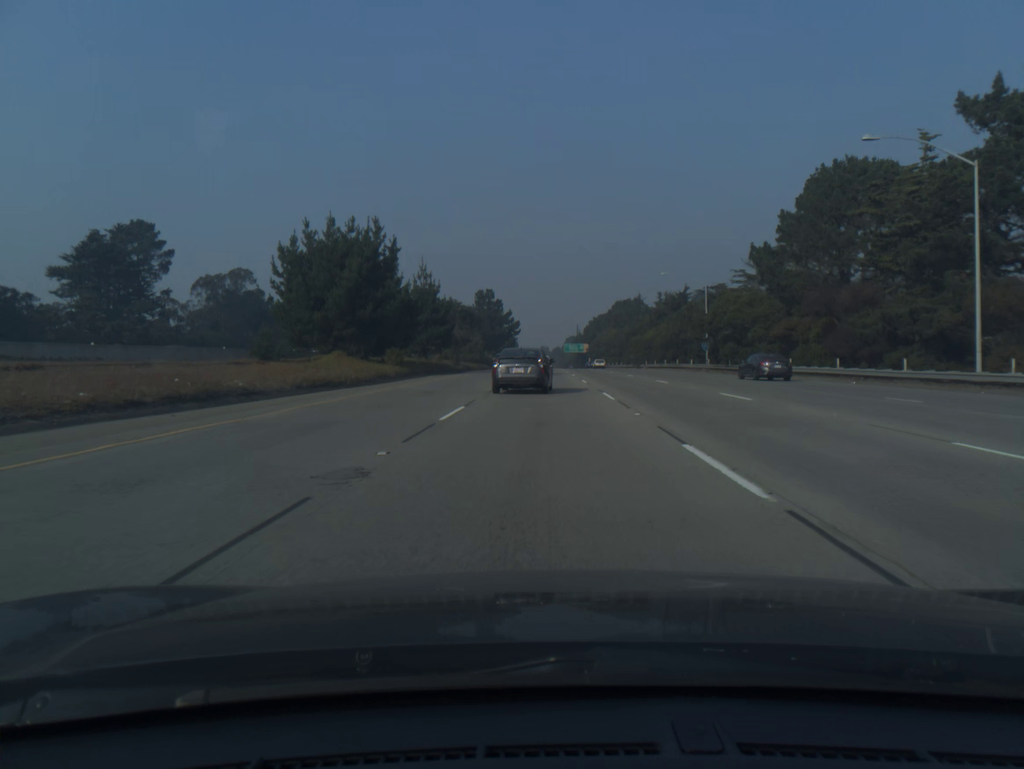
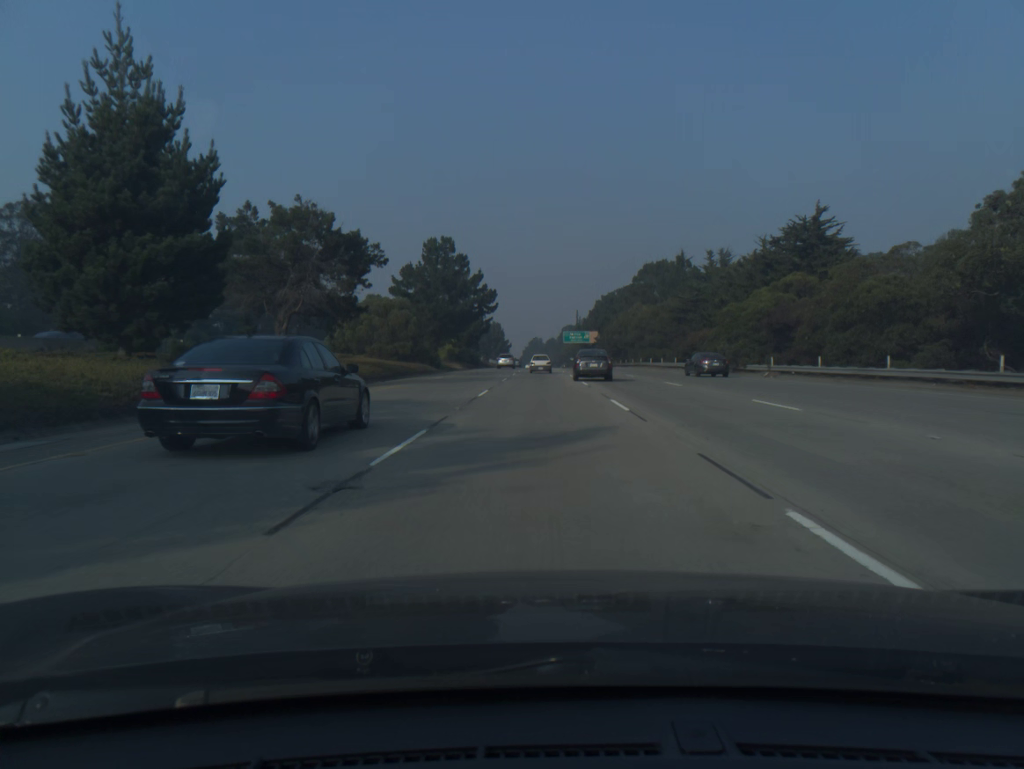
(+0.1, +62.8) m; 0°
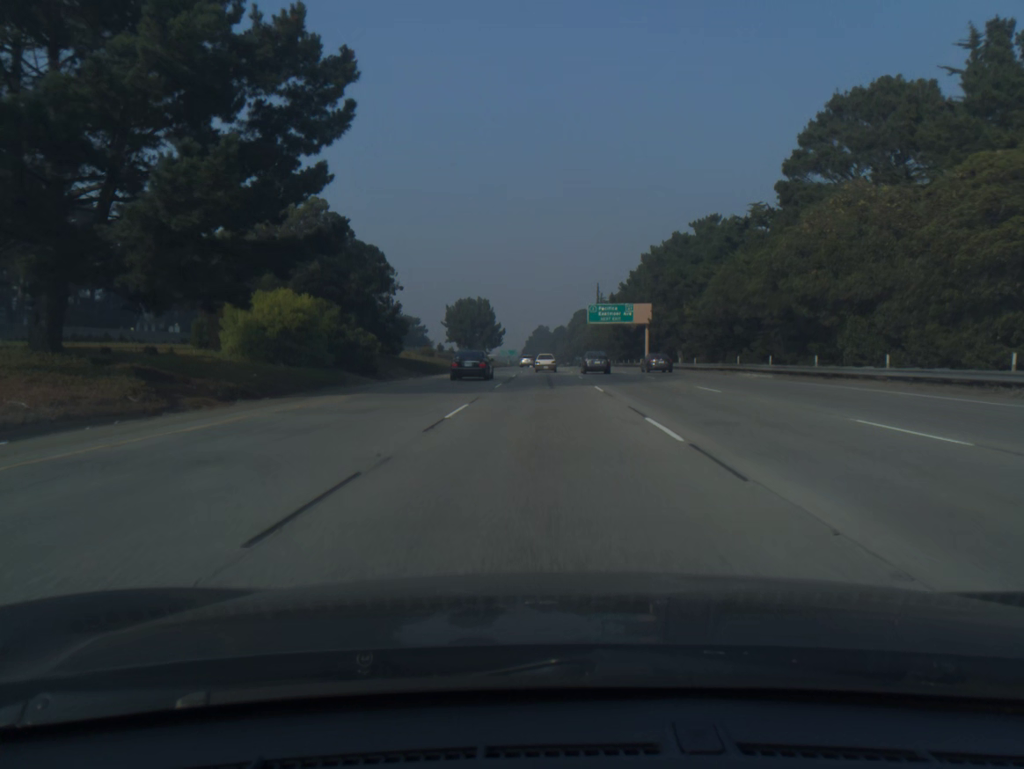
(-0.3, +79.1) m; 0°
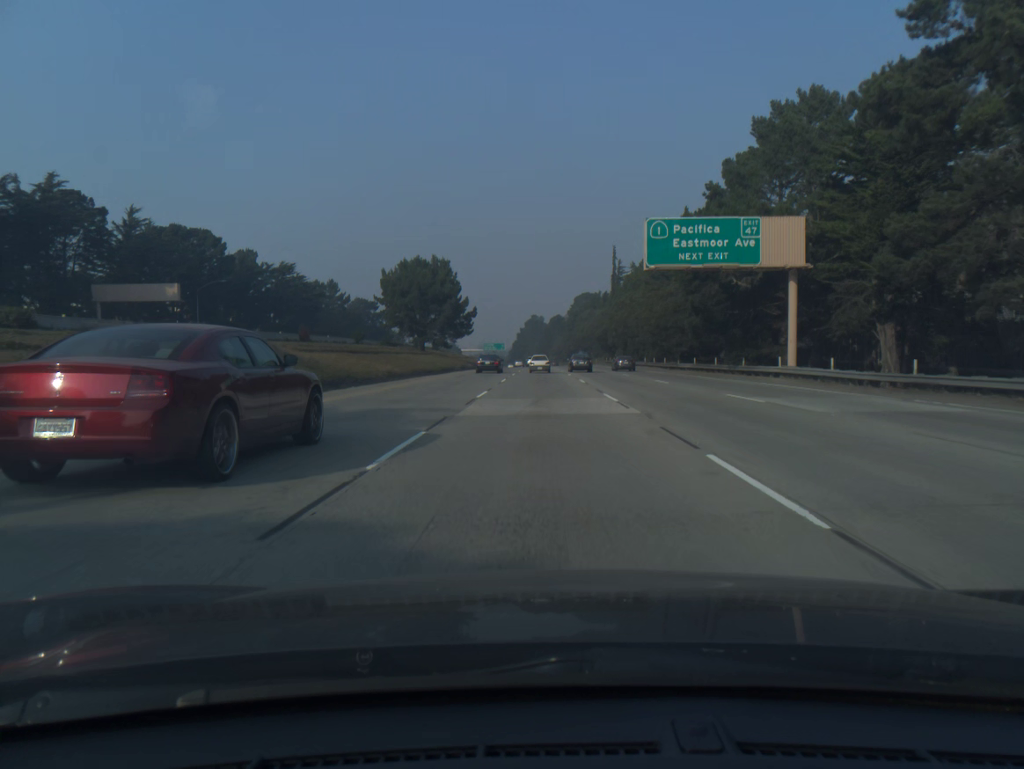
(+0.2, +63.8) m; 0°
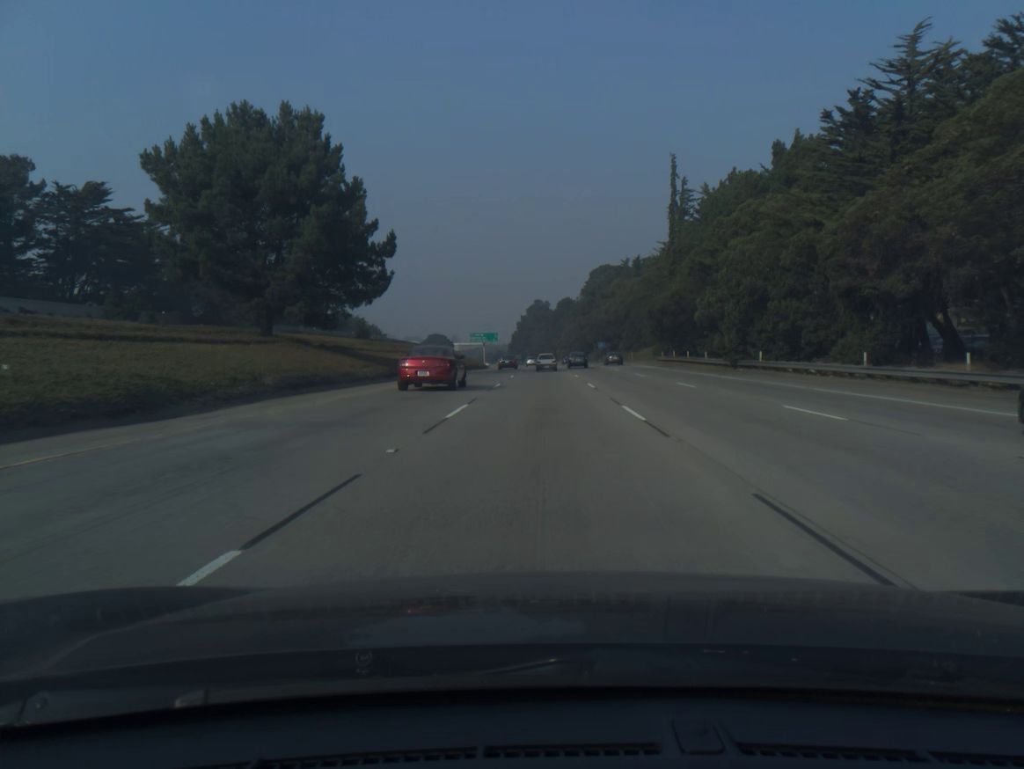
(-0.1, +64.2) m; 0°
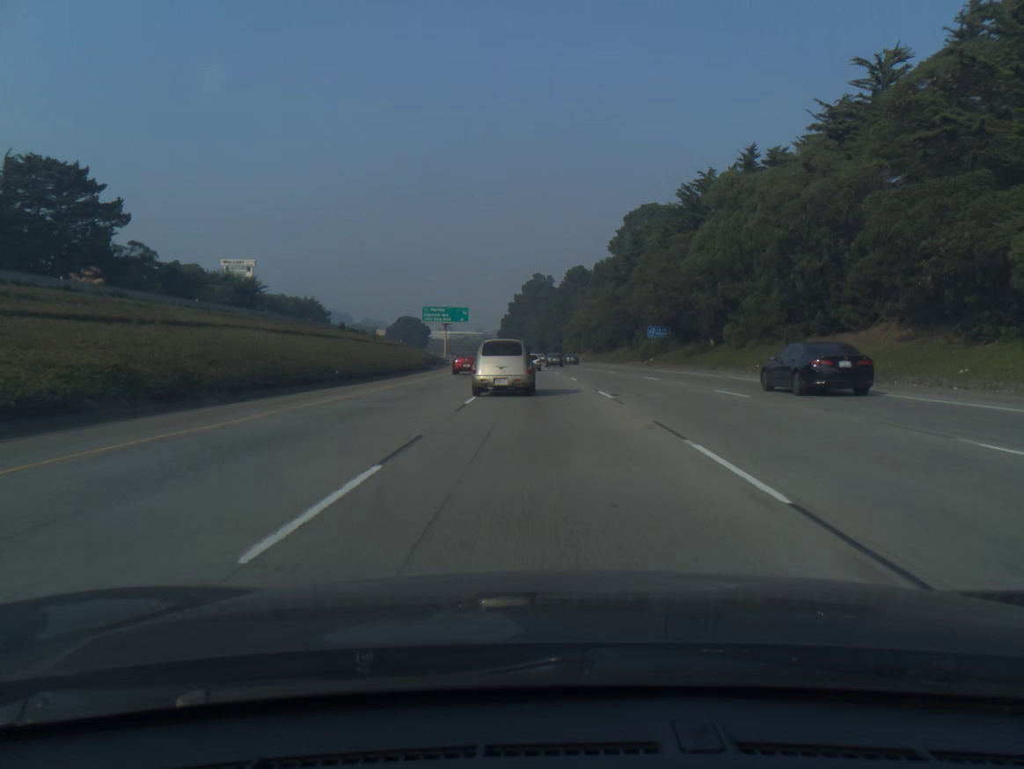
(0.0, +81.0) m; 0°
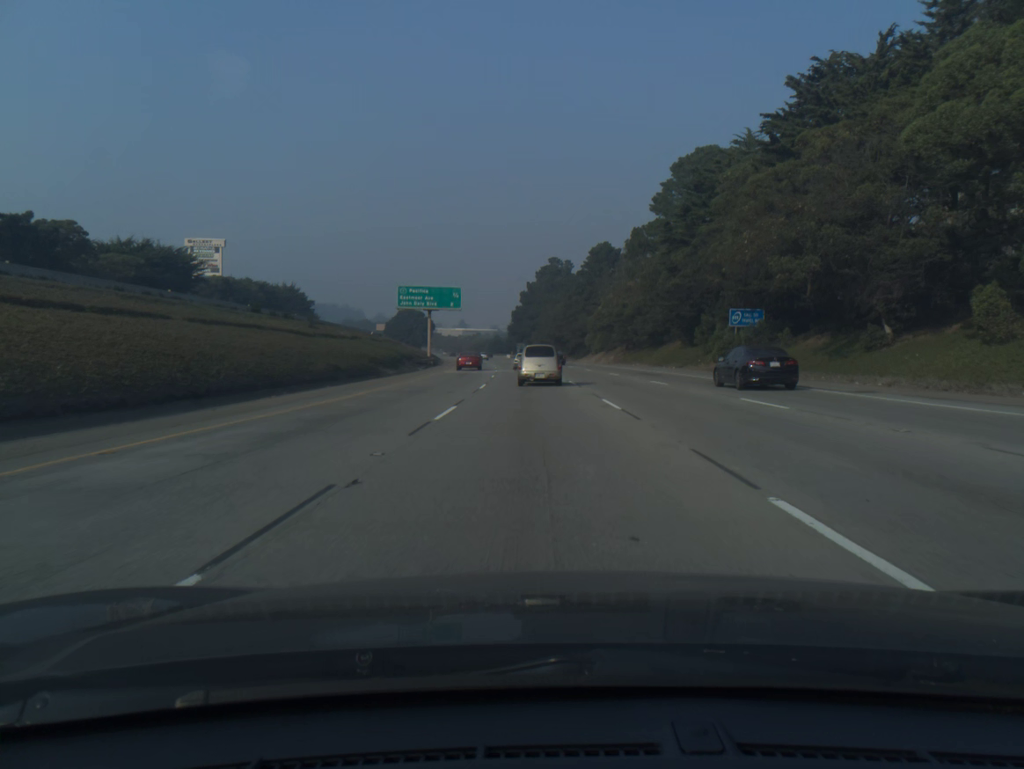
(-0.2, +32.8) m; -1°
